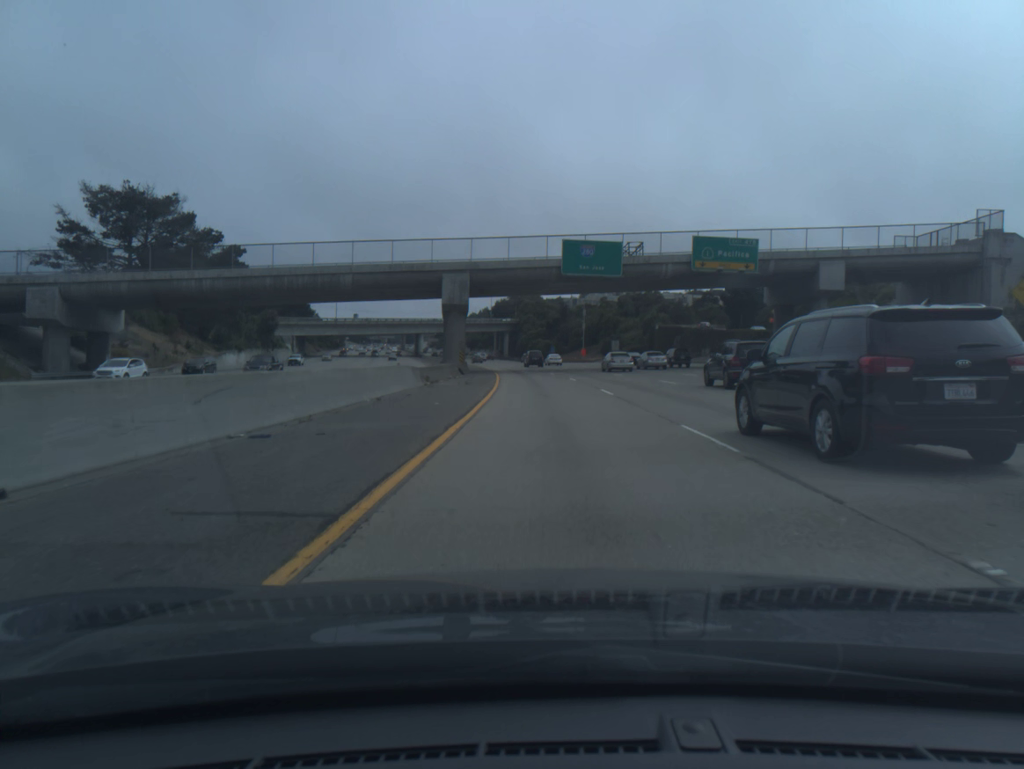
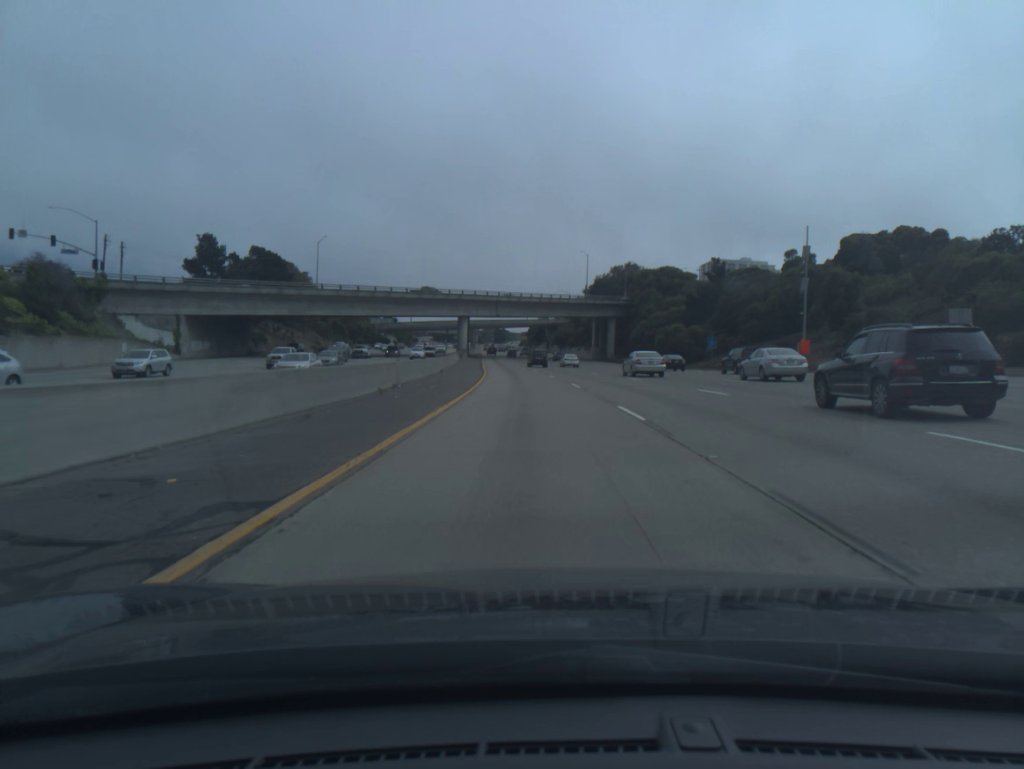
(-5.2, +97.5) m; -7°
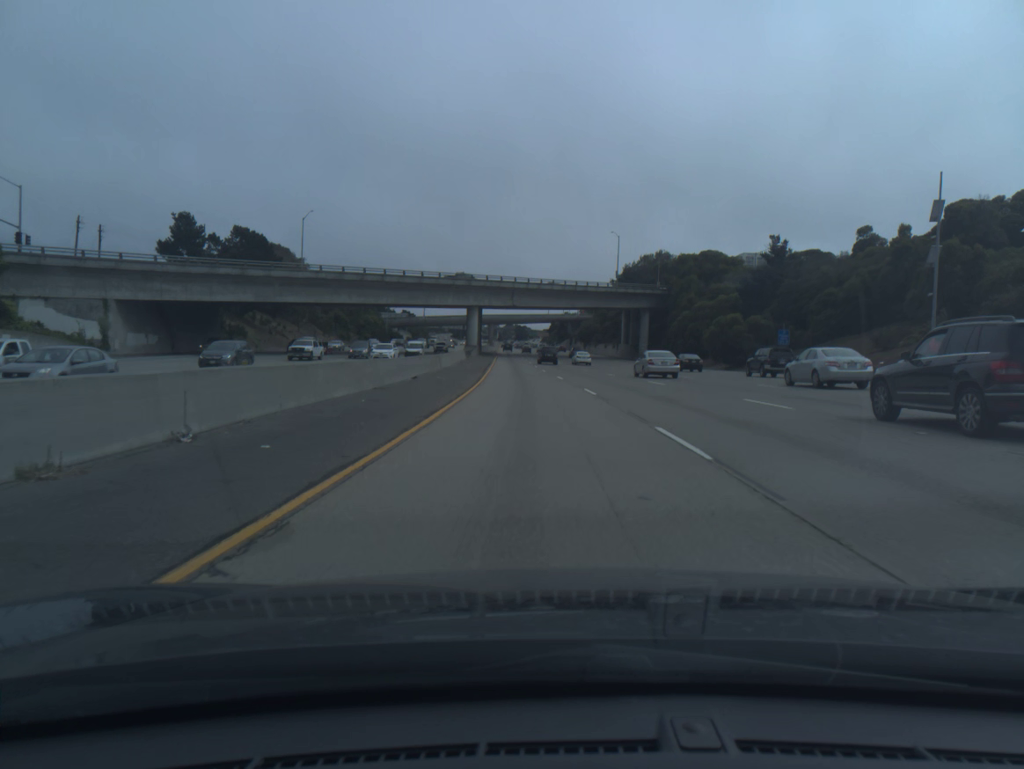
(-0.3, +19.6) m; -2°
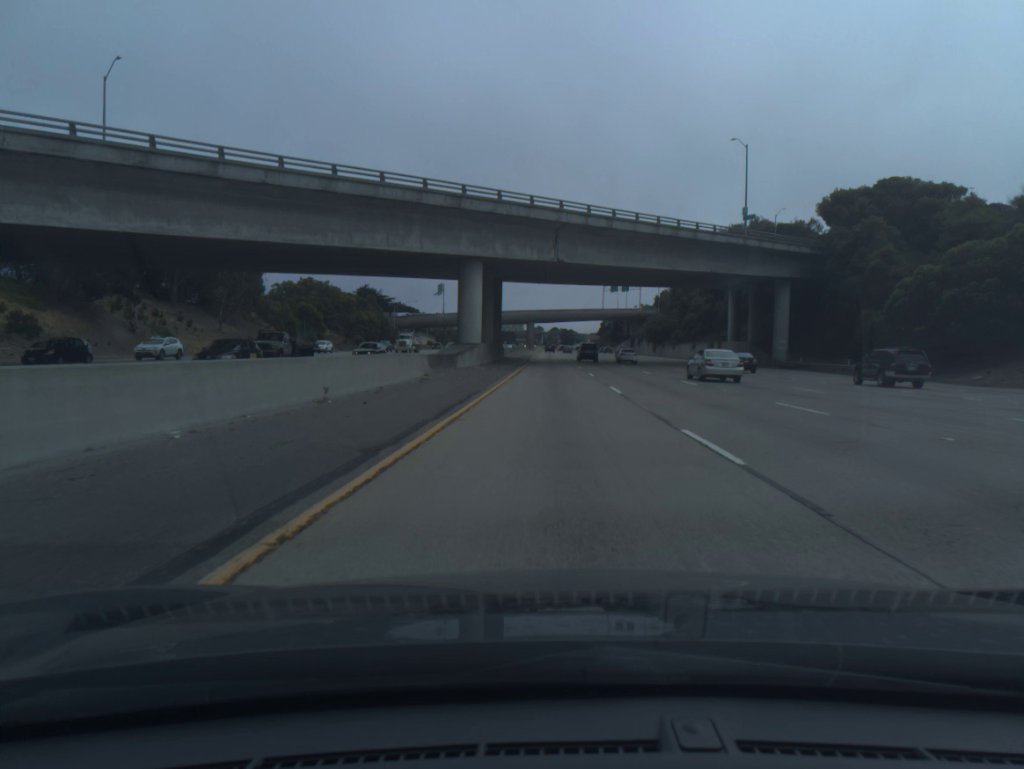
(-2.1, +58.6) m; -3°
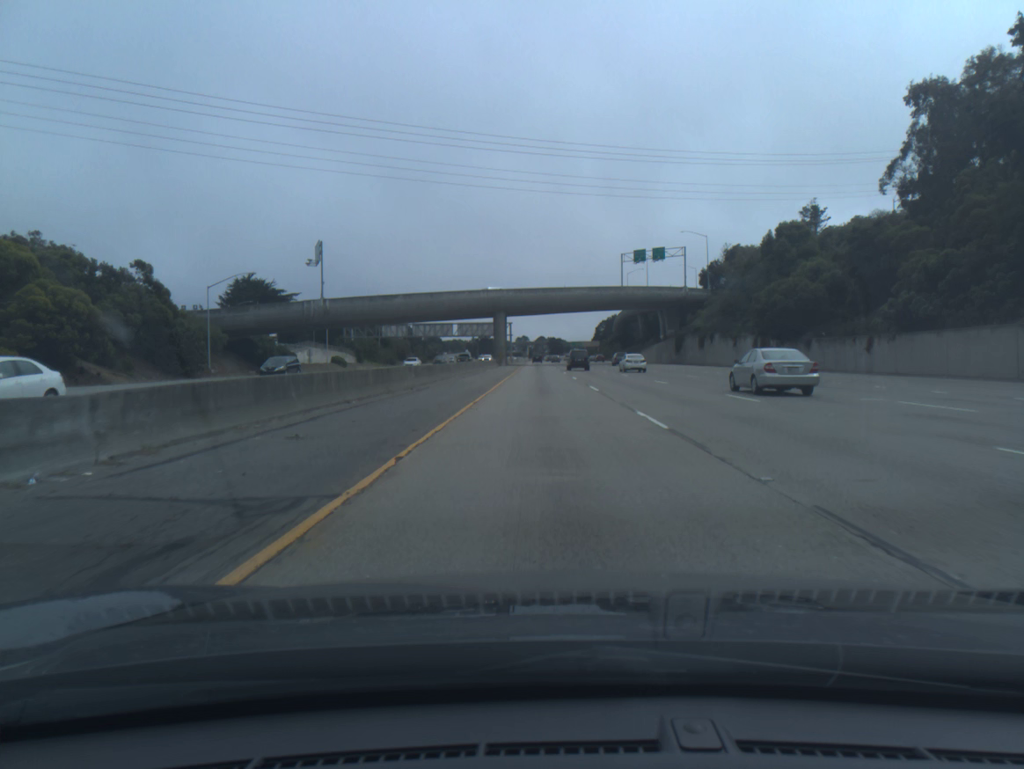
(+0.7, +97.8) m; +1°
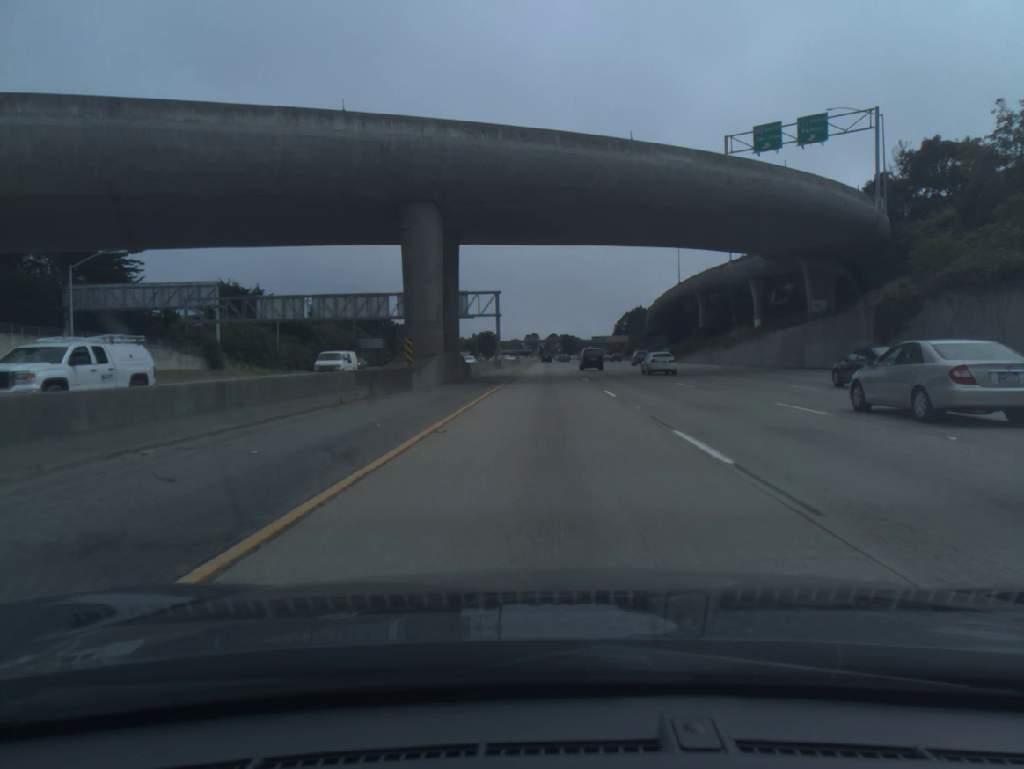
(-0.4, +78.3) m; -1°
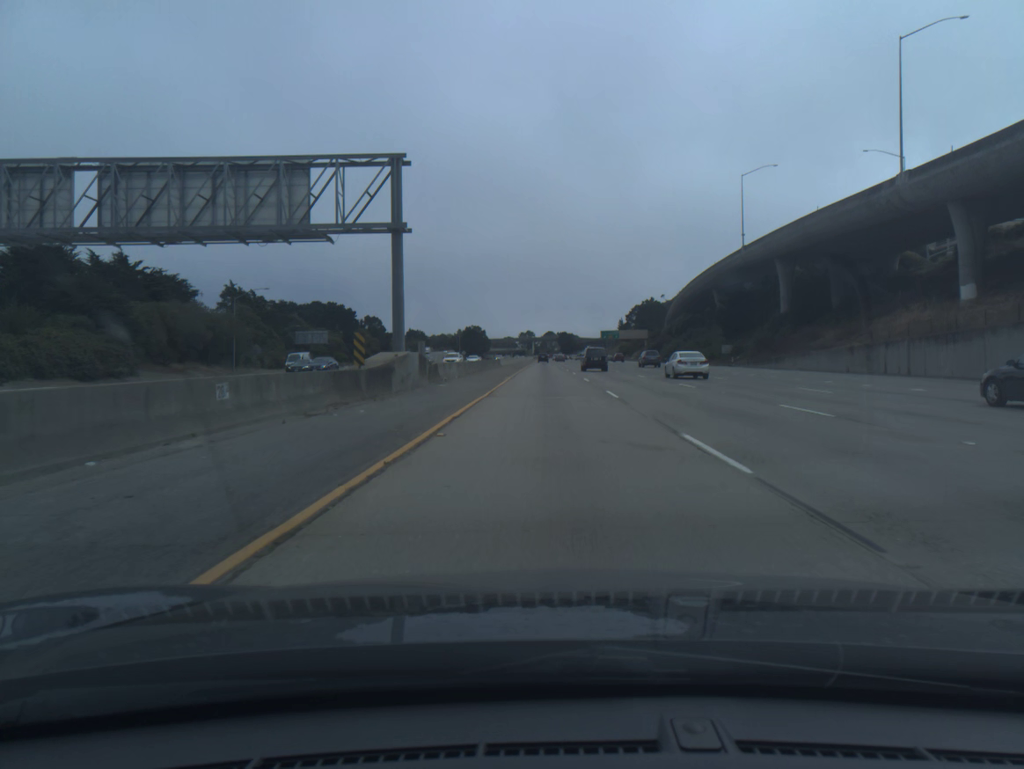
(+0.1, +58.8) m; 0°
